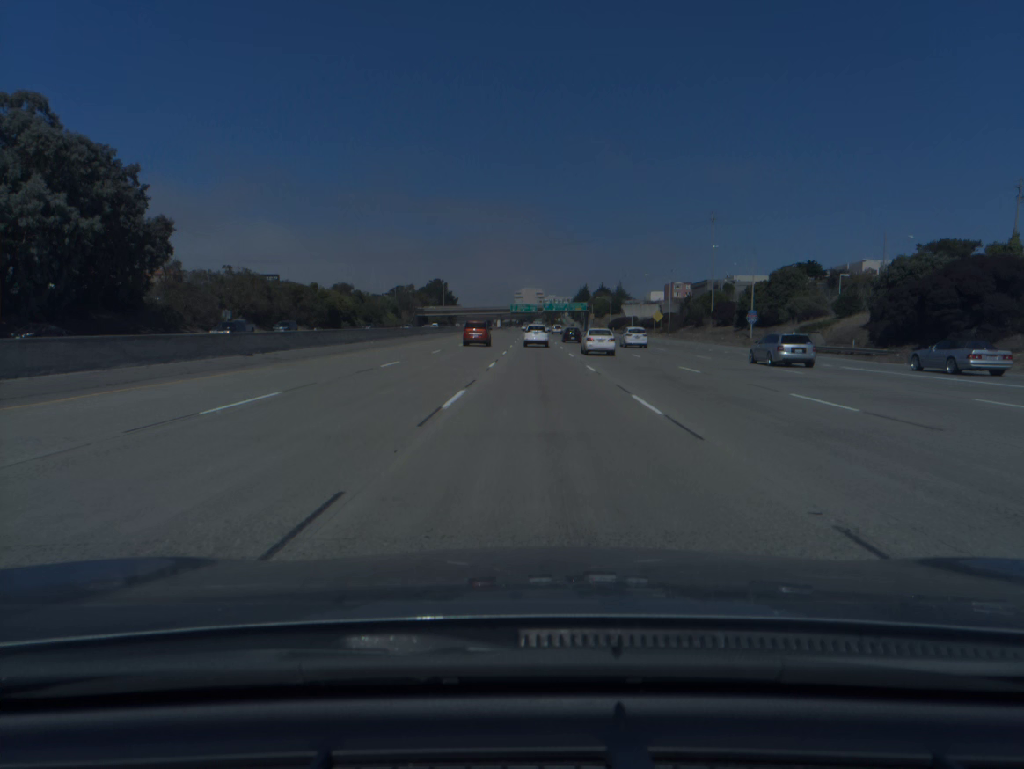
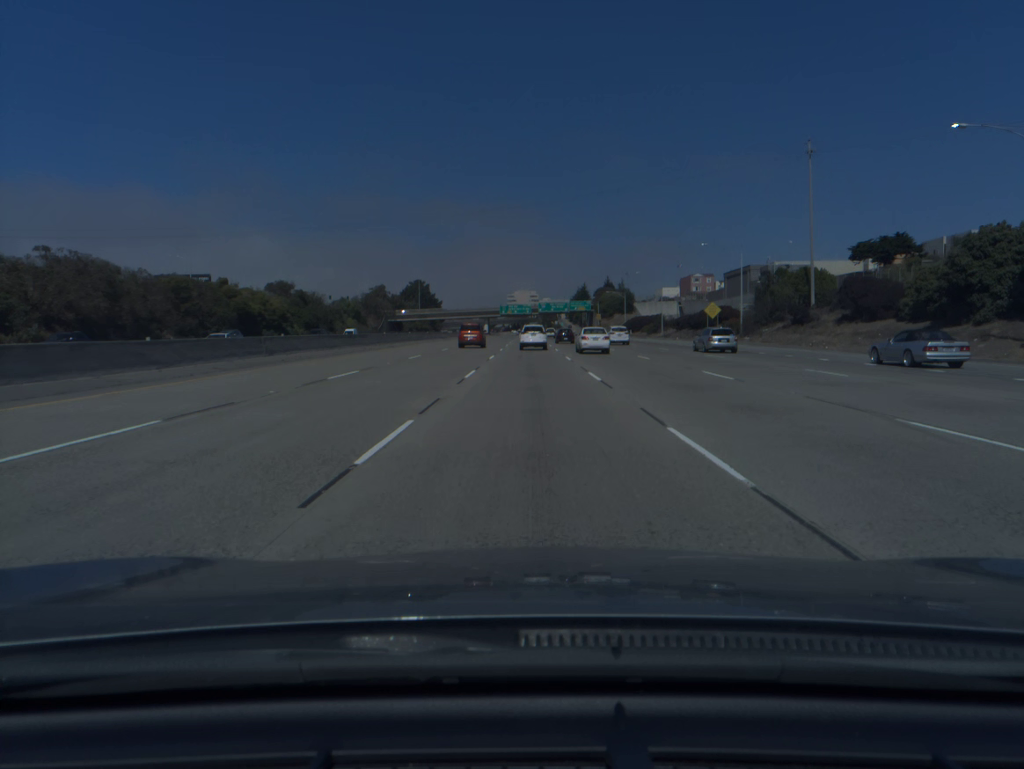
(+0.2, +48.3) m; 0°
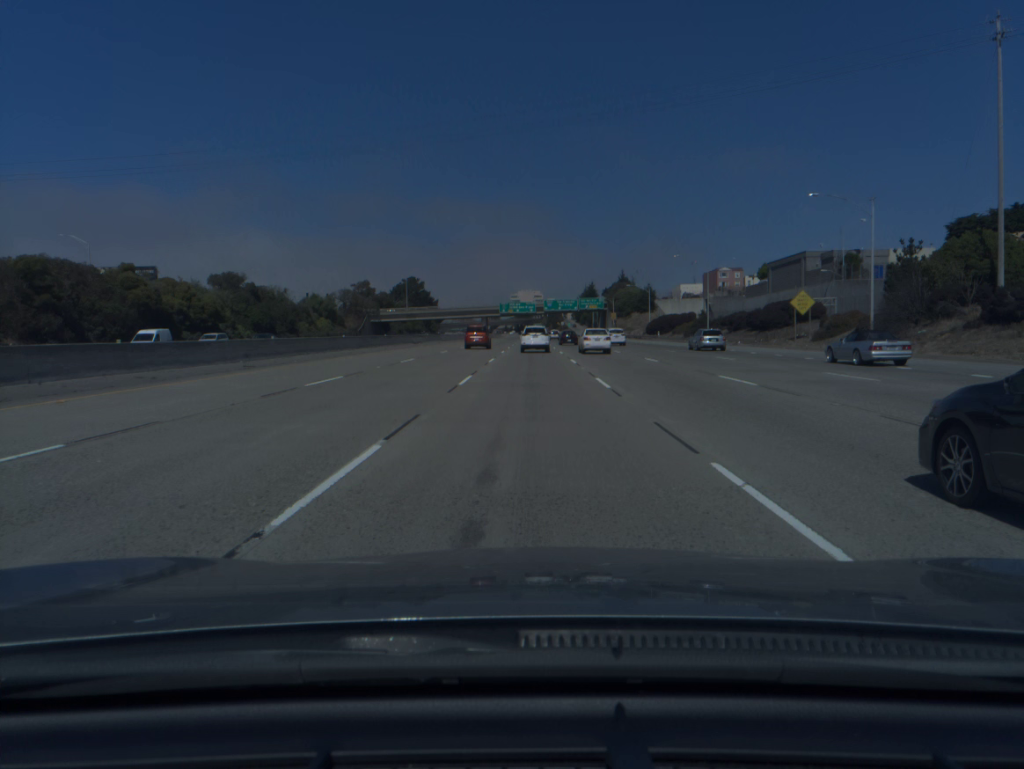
(-0.1, +31.1) m; 0°
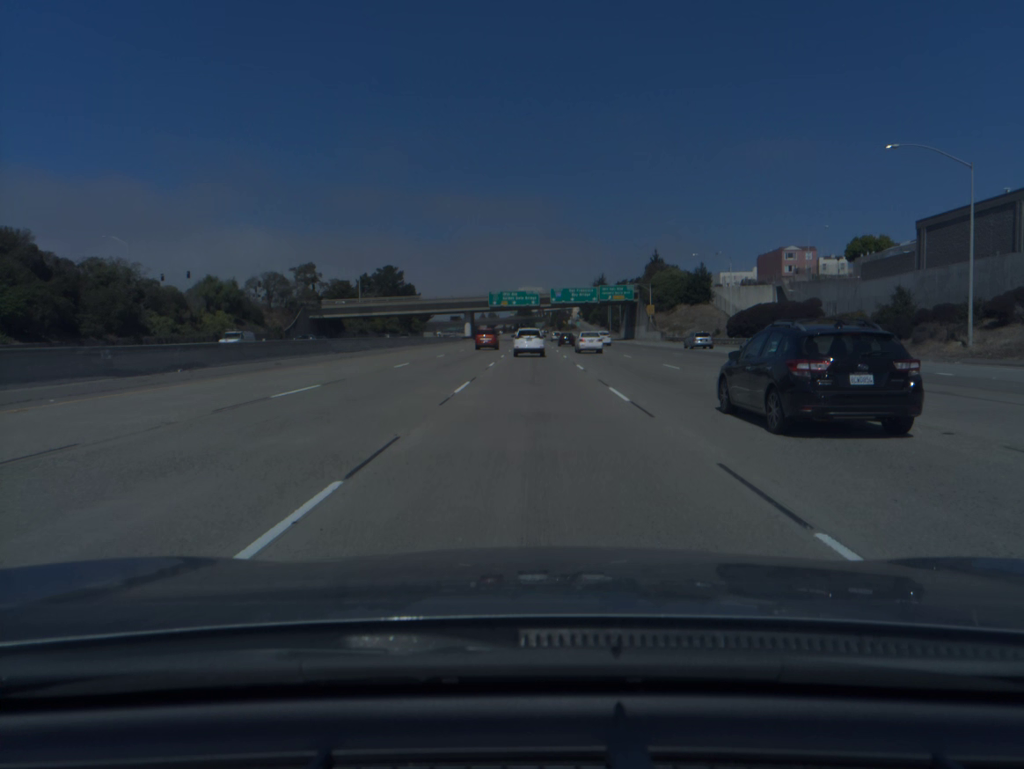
(-0.1, +59.8) m; 0°
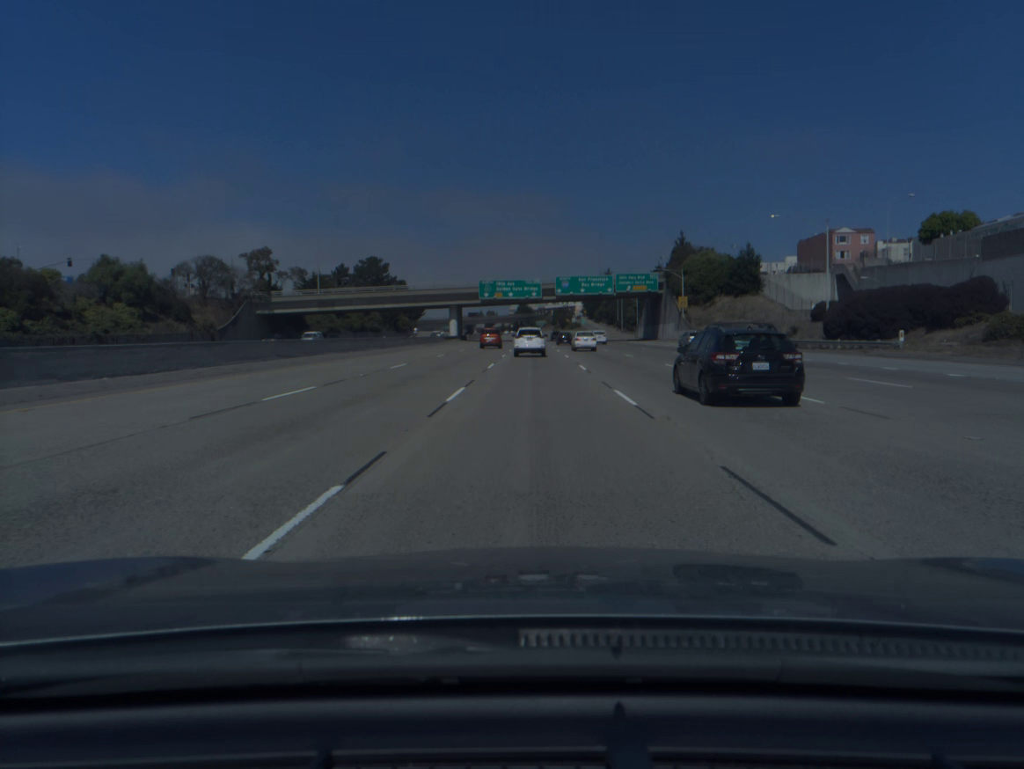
(0.0, +29.1) m; 0°
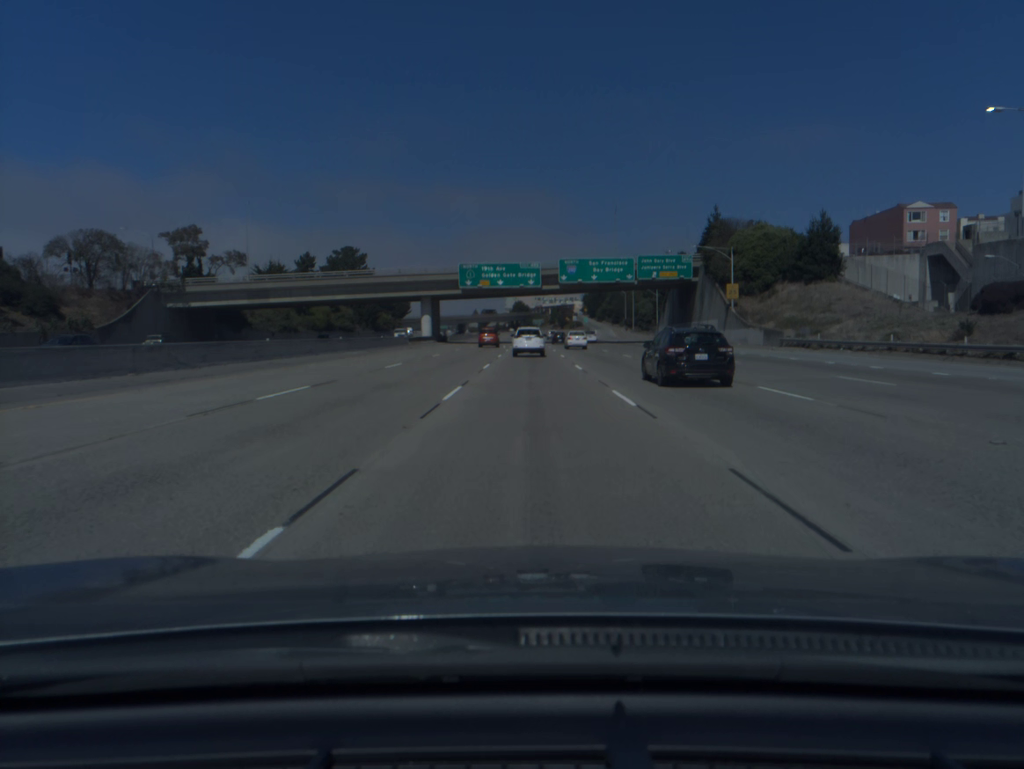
(0.0, +28.8) m; 0°
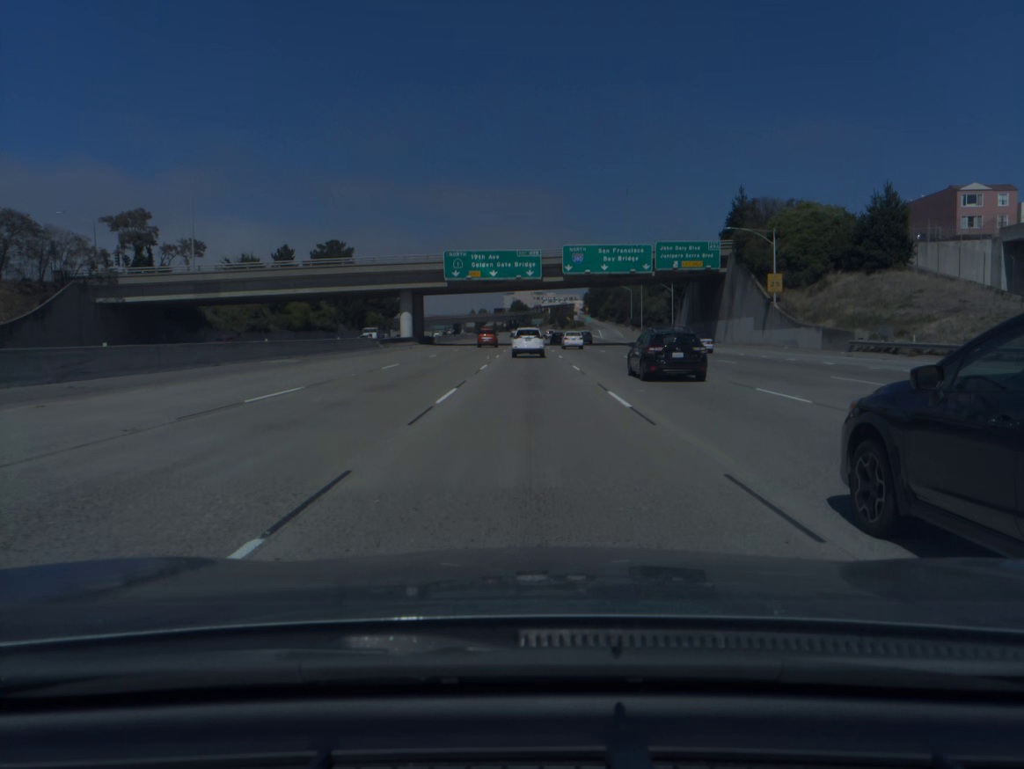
(0.0, +14.4) m; 0°
